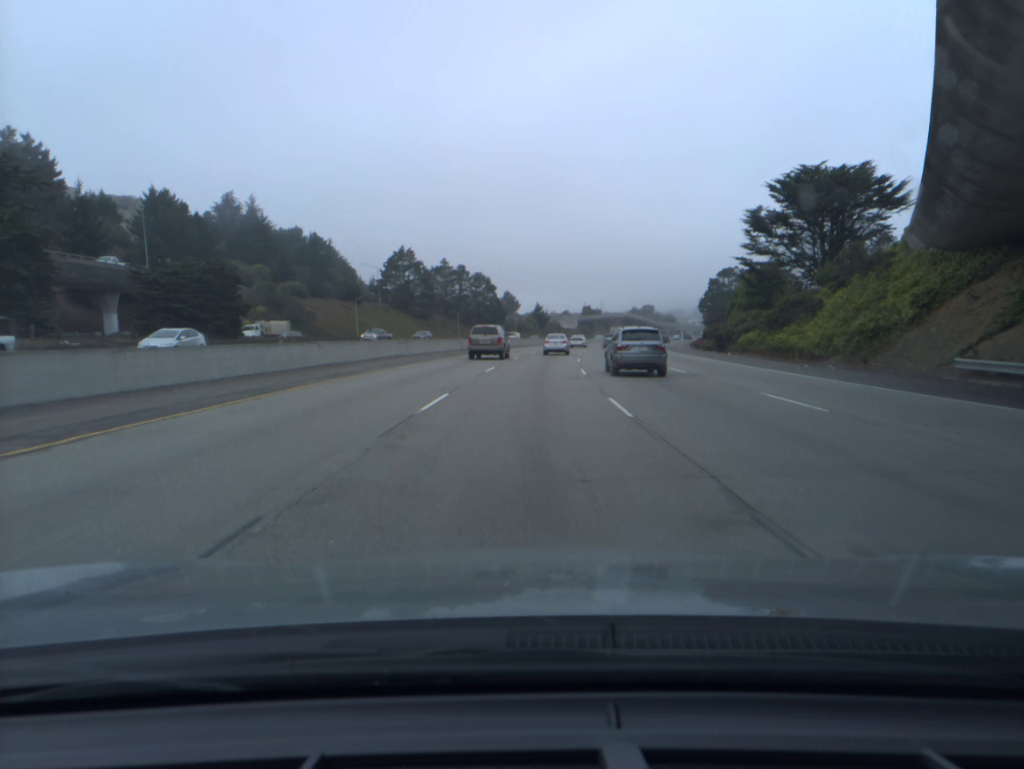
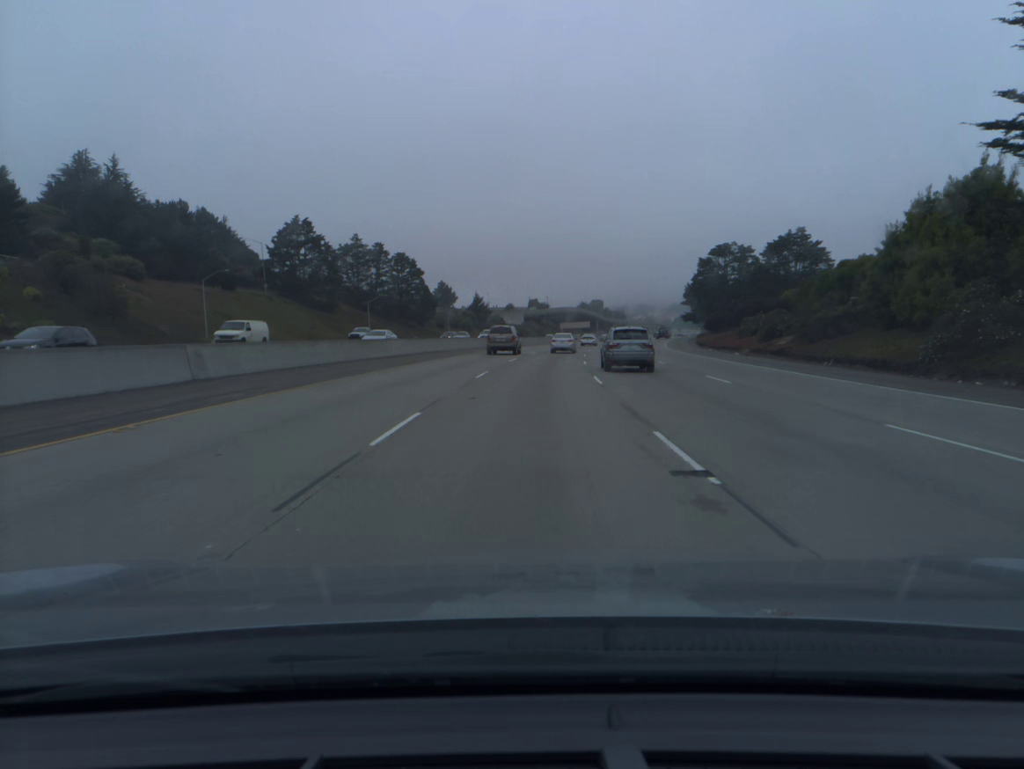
(+1.7, +47.9) m; +4°
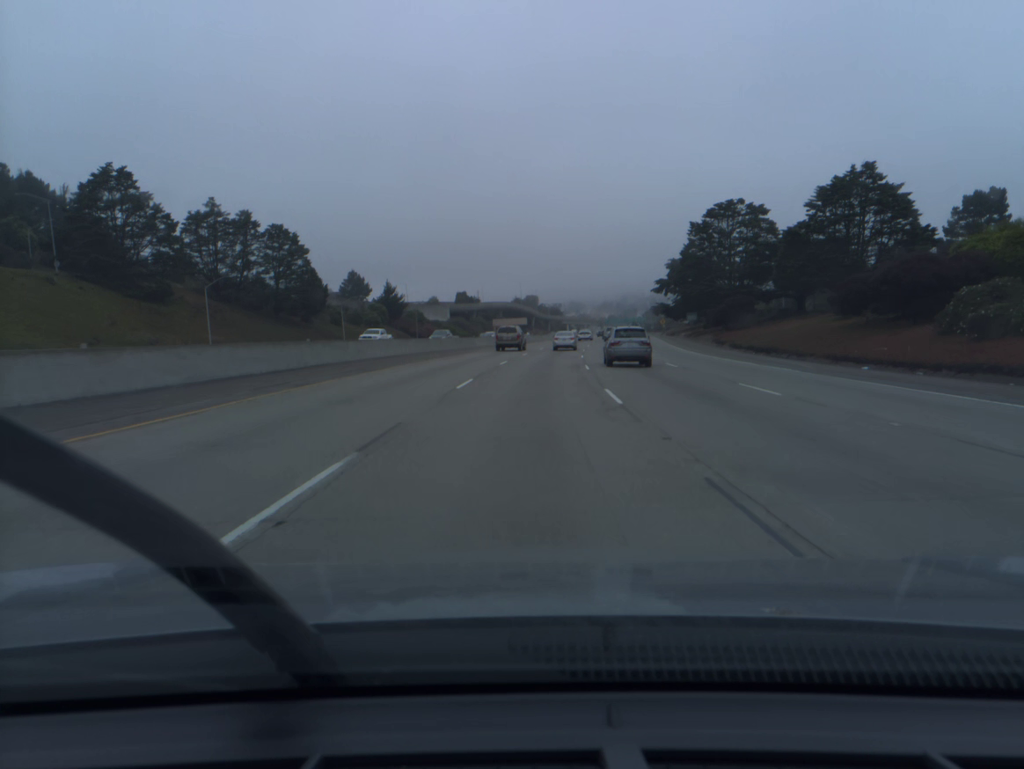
(+2.1, +48.9) m; +5°
